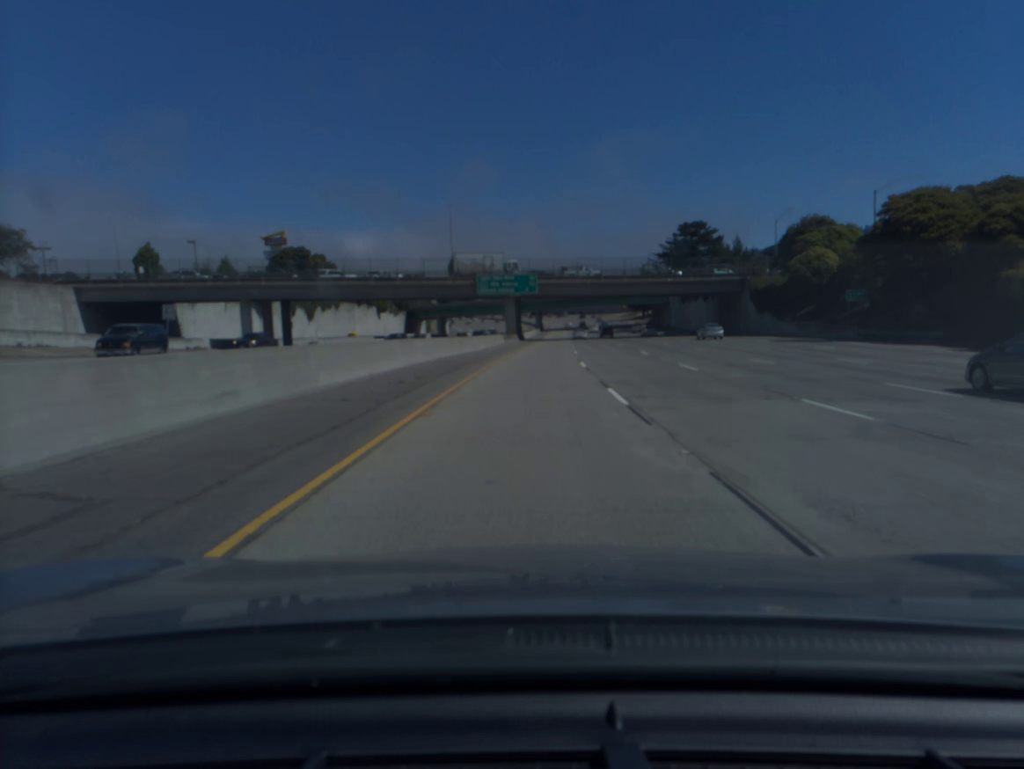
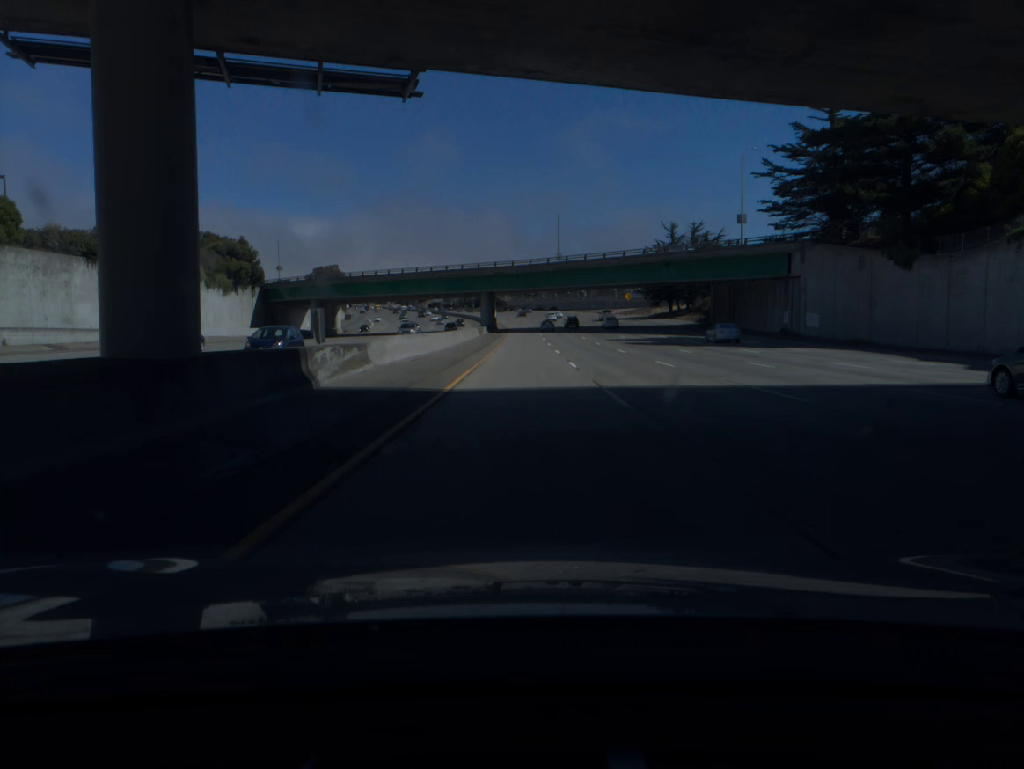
(+3.9, +100.4) m; +3°
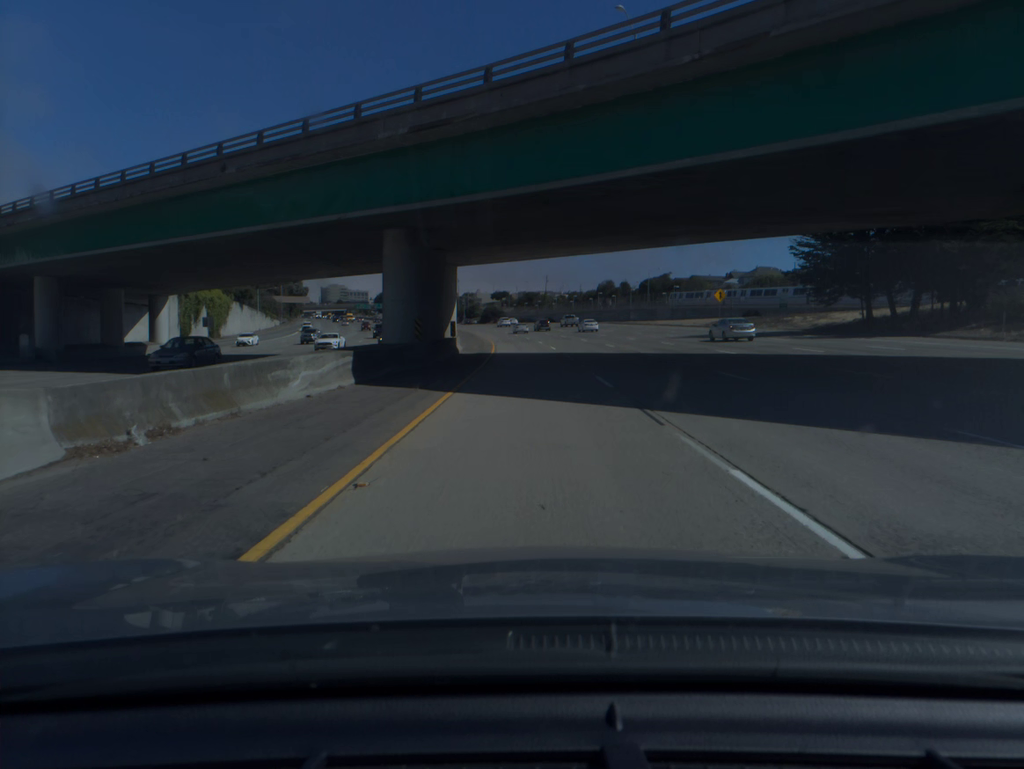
(0.0, +80.3) m; 0°
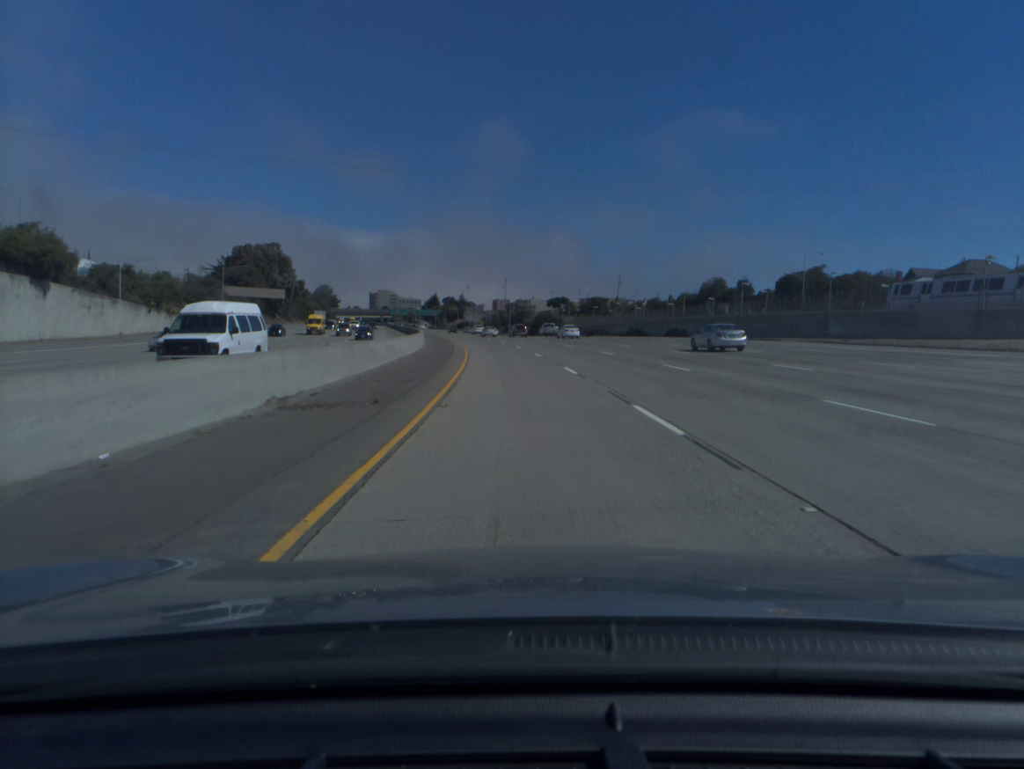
(-1.7, +79.7) m; -4°
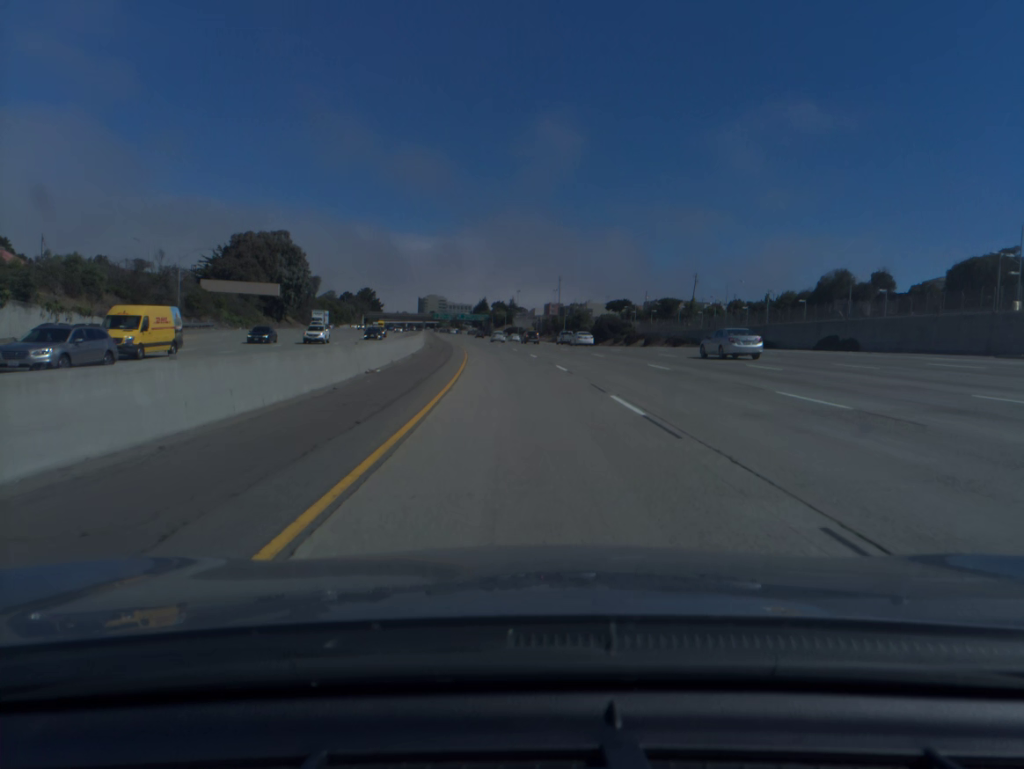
(-1.3, +39.8) m; -4°
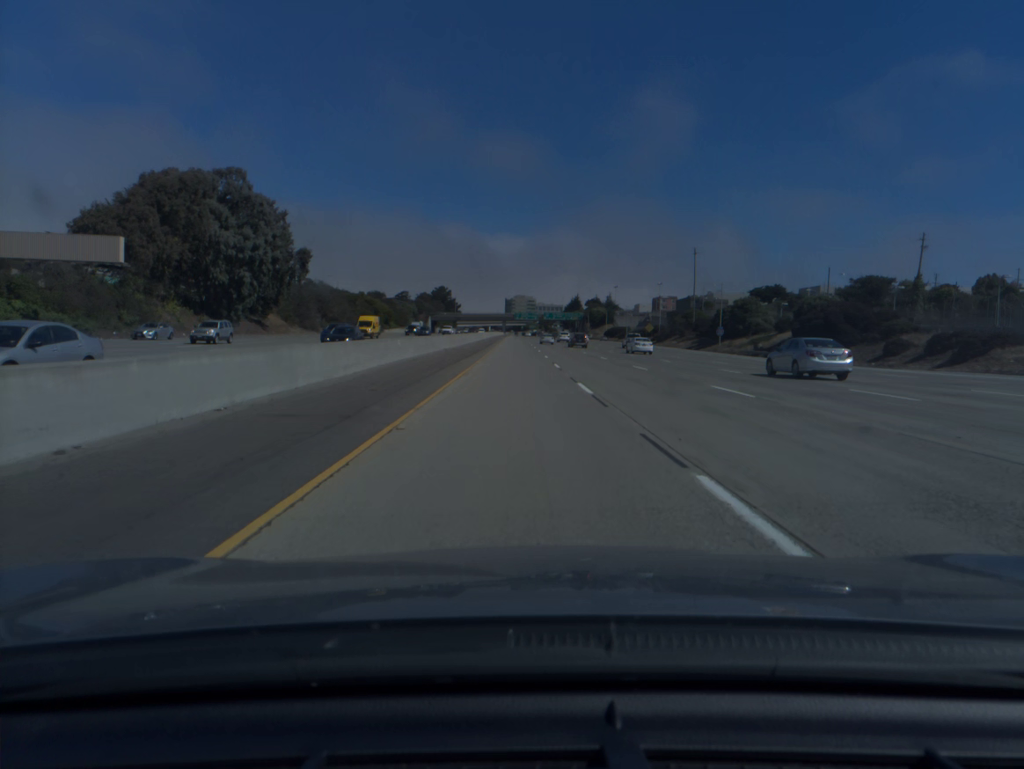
(-4.9, +79.5) m; -7°
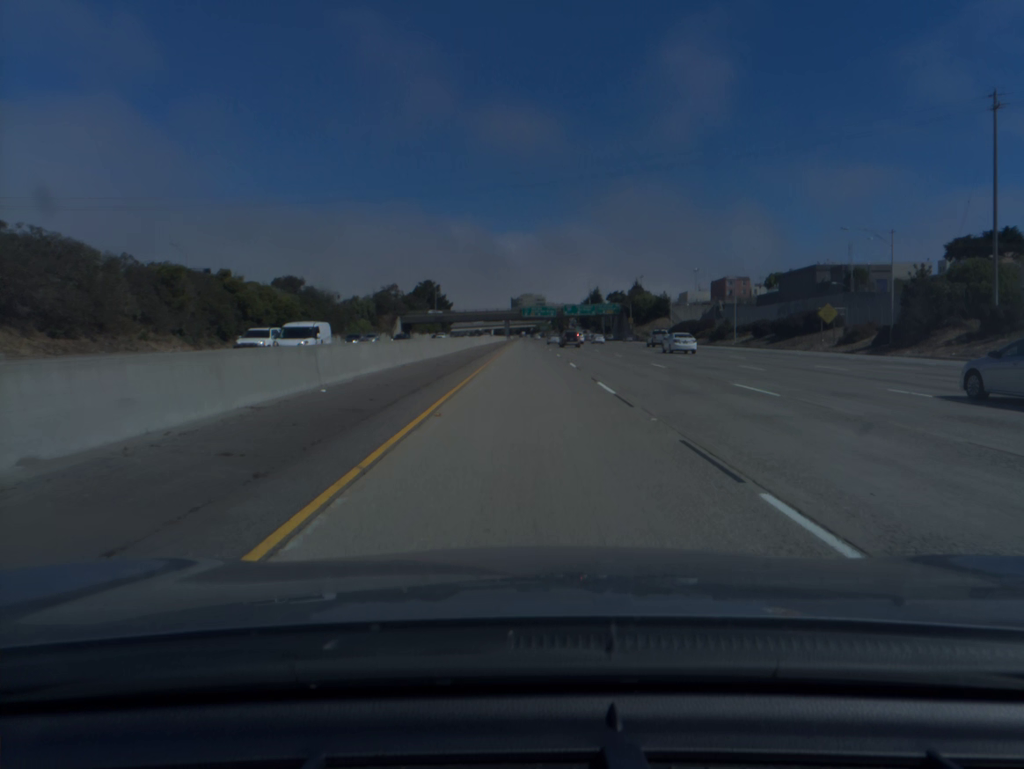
(-1.1, +100.5) m; -1°
